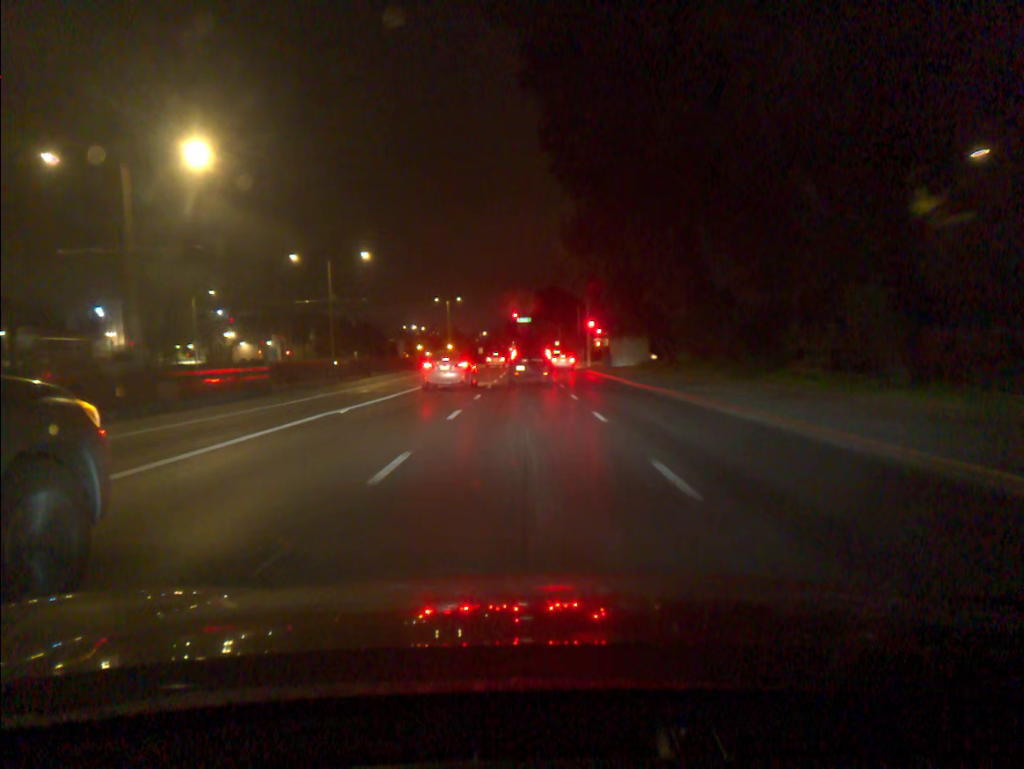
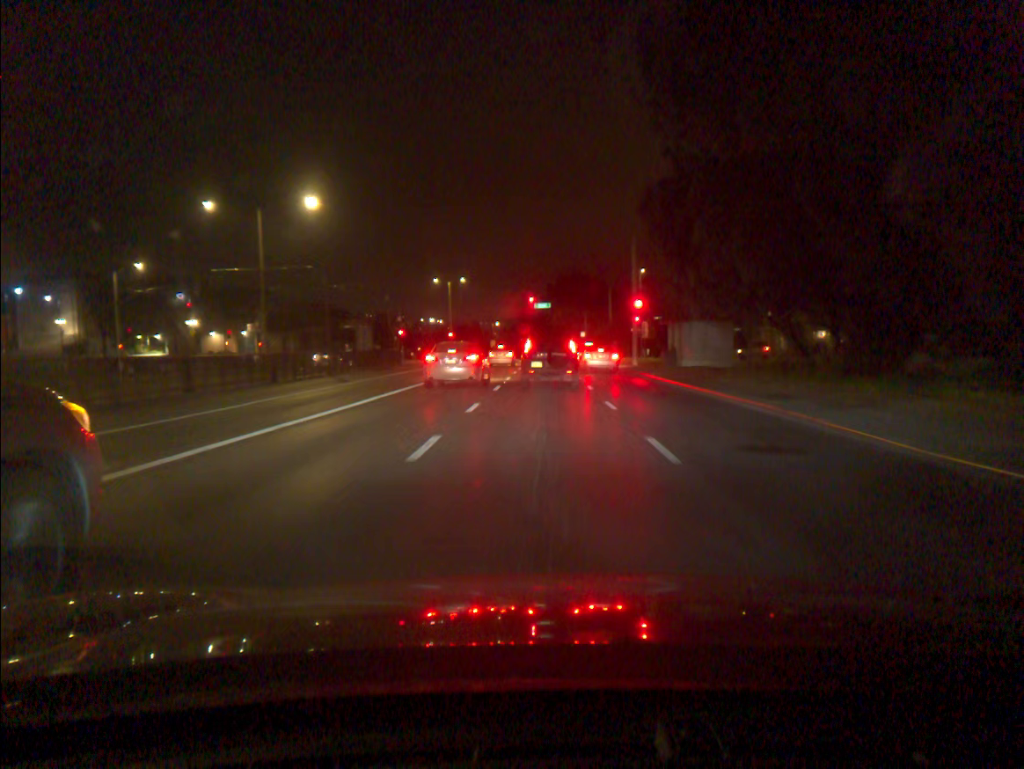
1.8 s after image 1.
(-0.3, +21.1) m; -1°
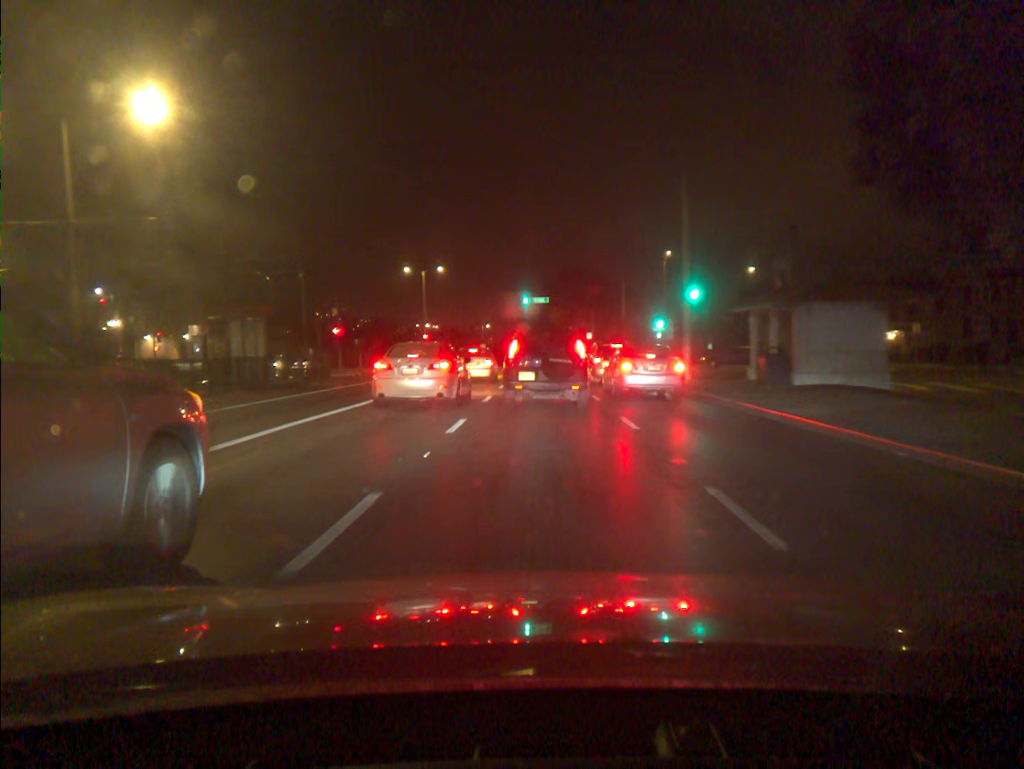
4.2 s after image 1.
(+0.1, +18.4) m; +1°
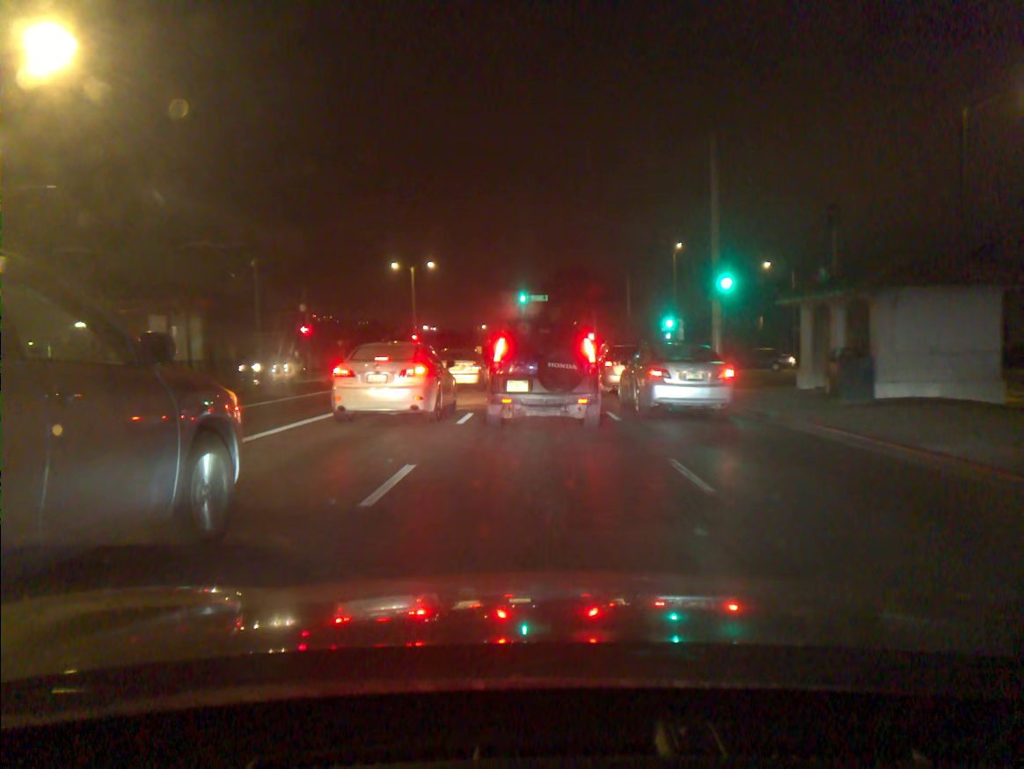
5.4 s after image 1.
(0.0, +5.4) m; 0°
